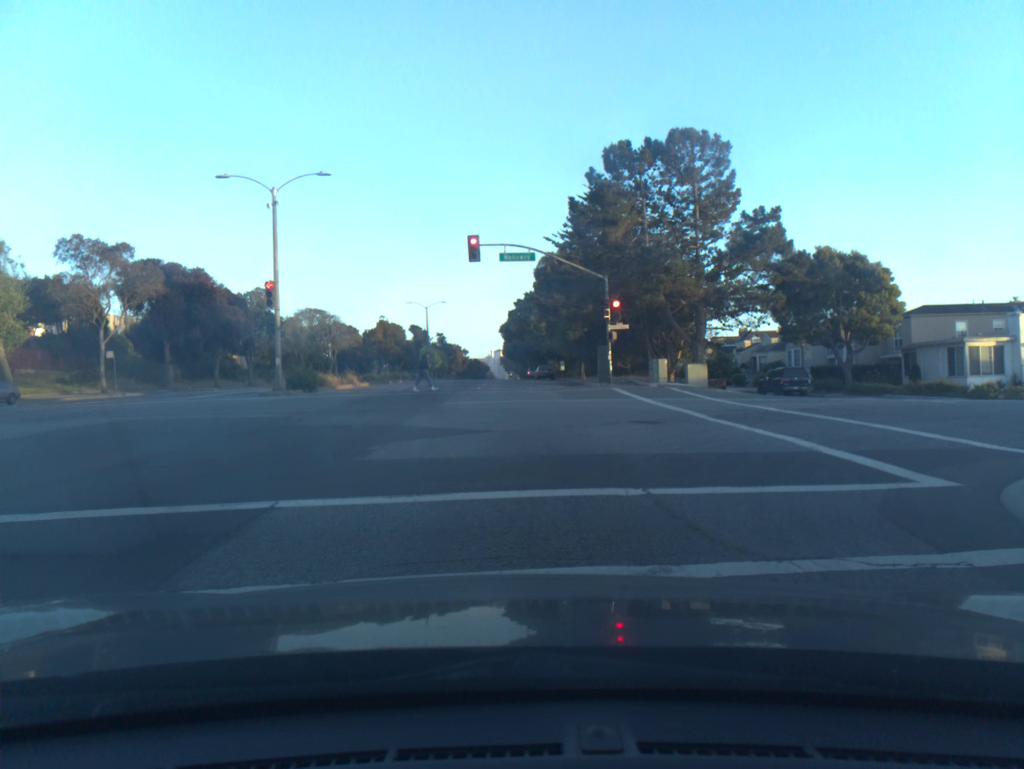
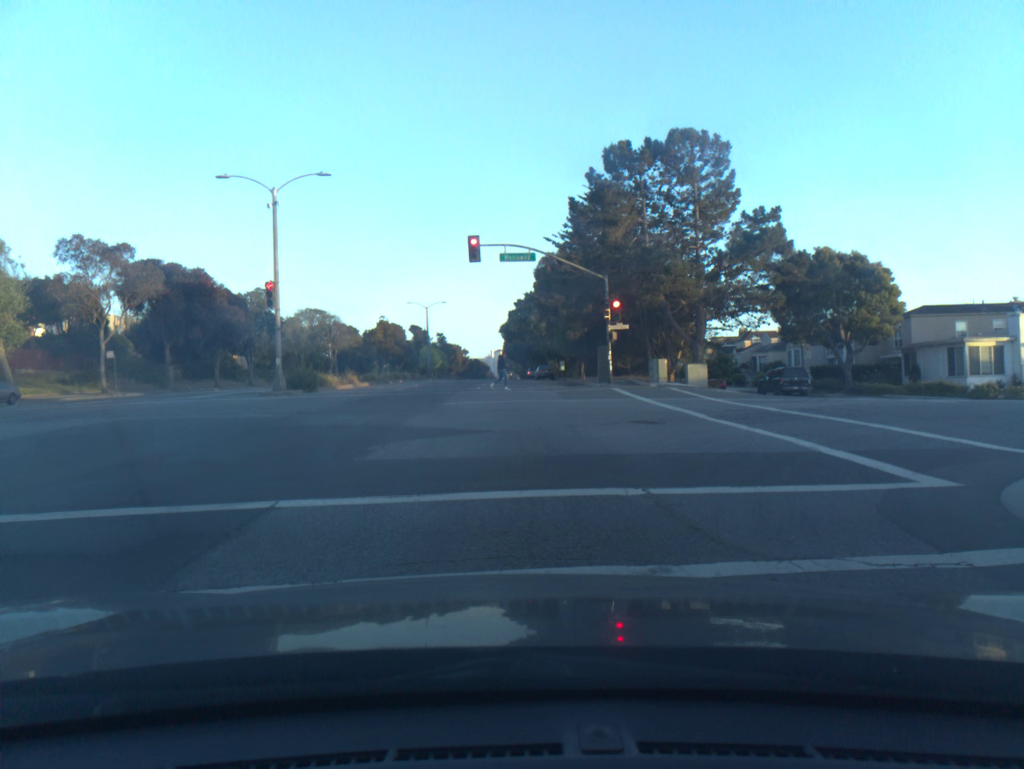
(0.0, 0.0) m; 0°
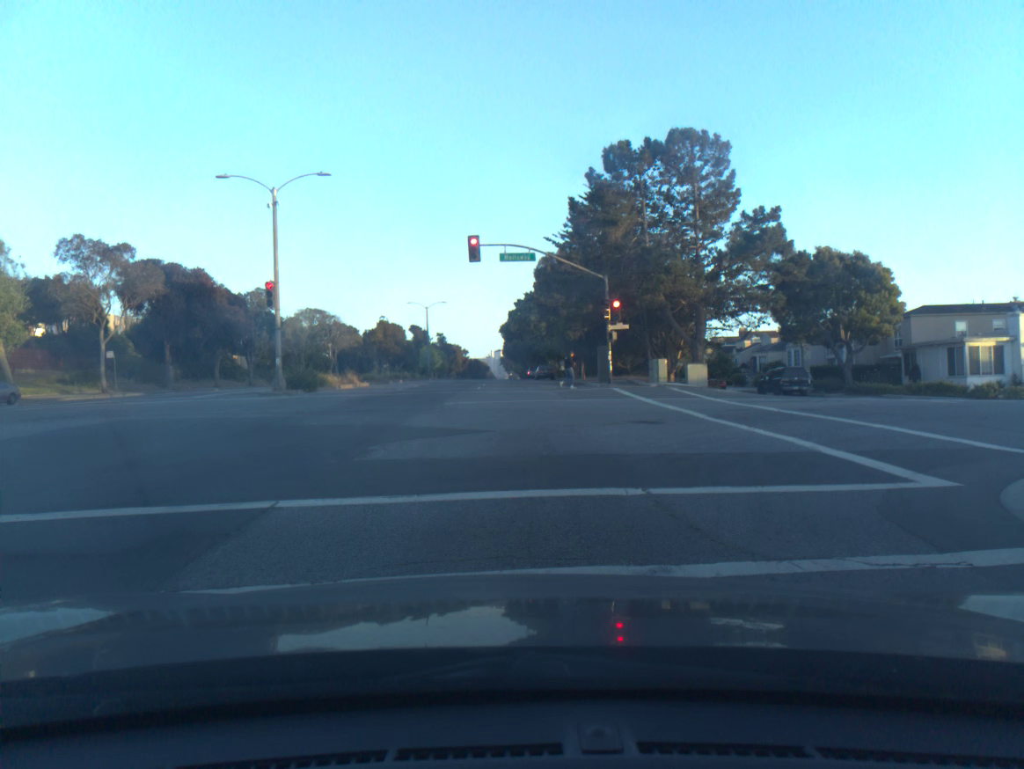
(0.0, 0.0) m; 0°
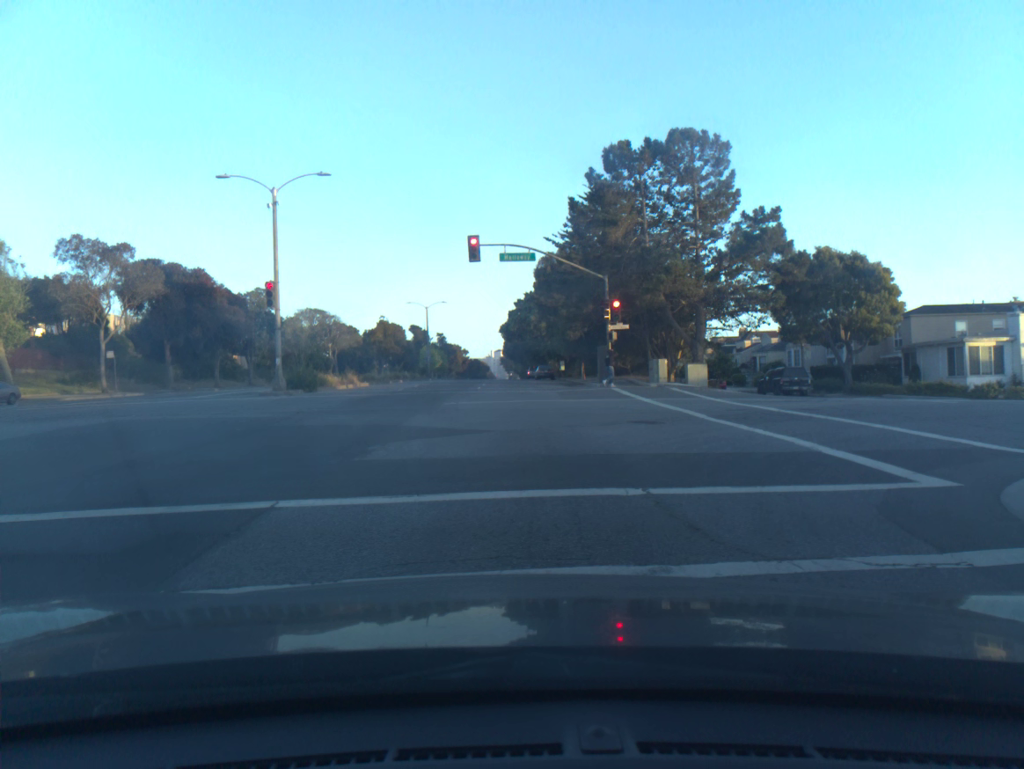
(0.0, 0.0) m; 0°
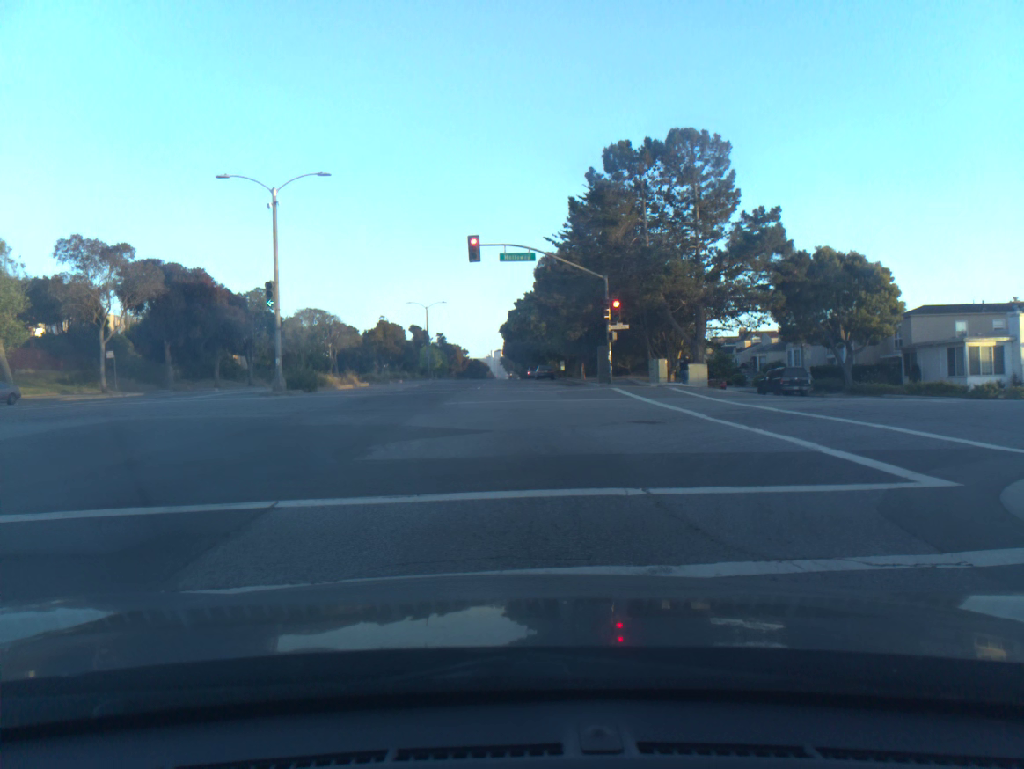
(0.0, 0.0) m; 0°
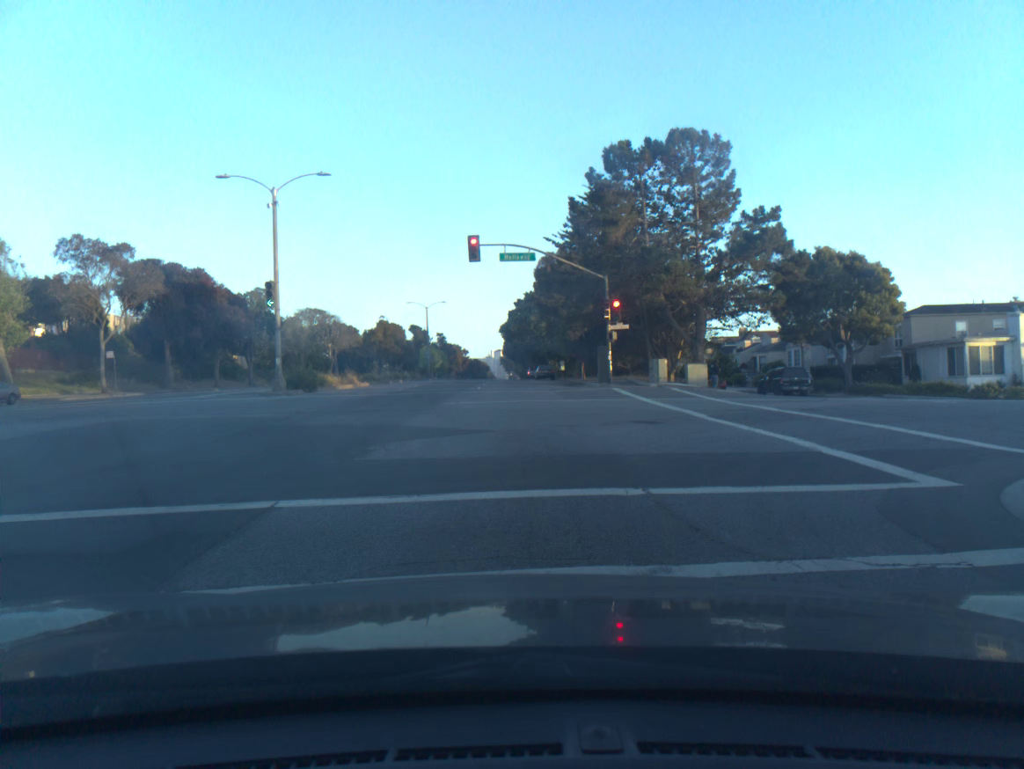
(0.0, 0.0) m; 0°
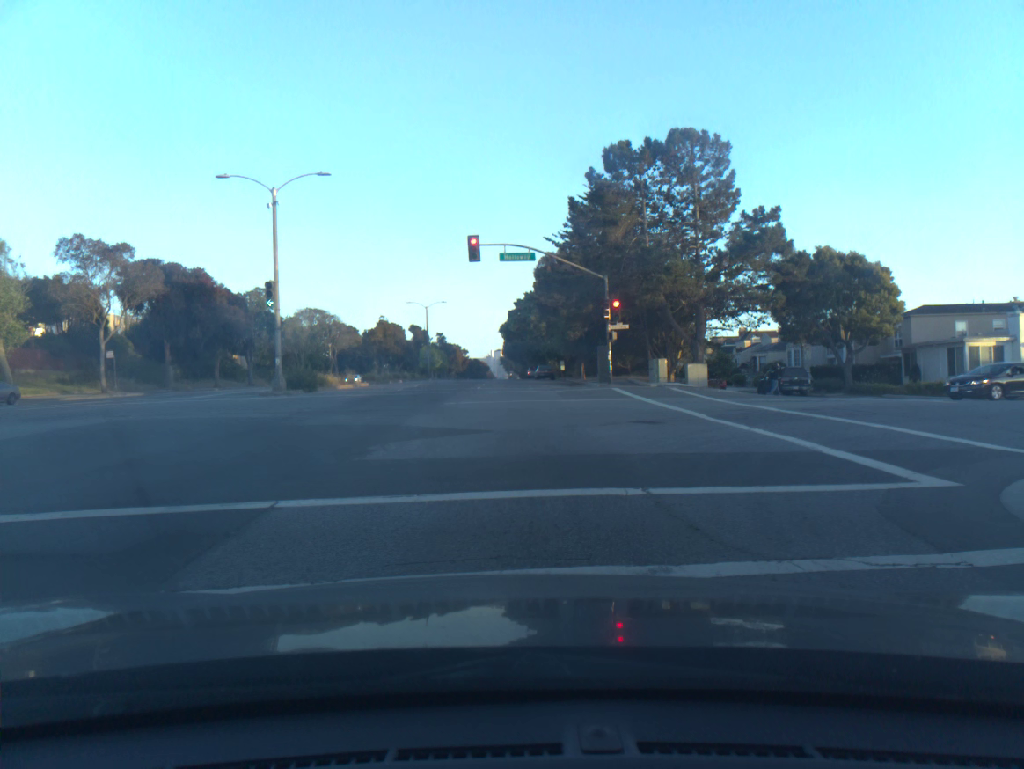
(-0.1, +0.1) m; 0°
